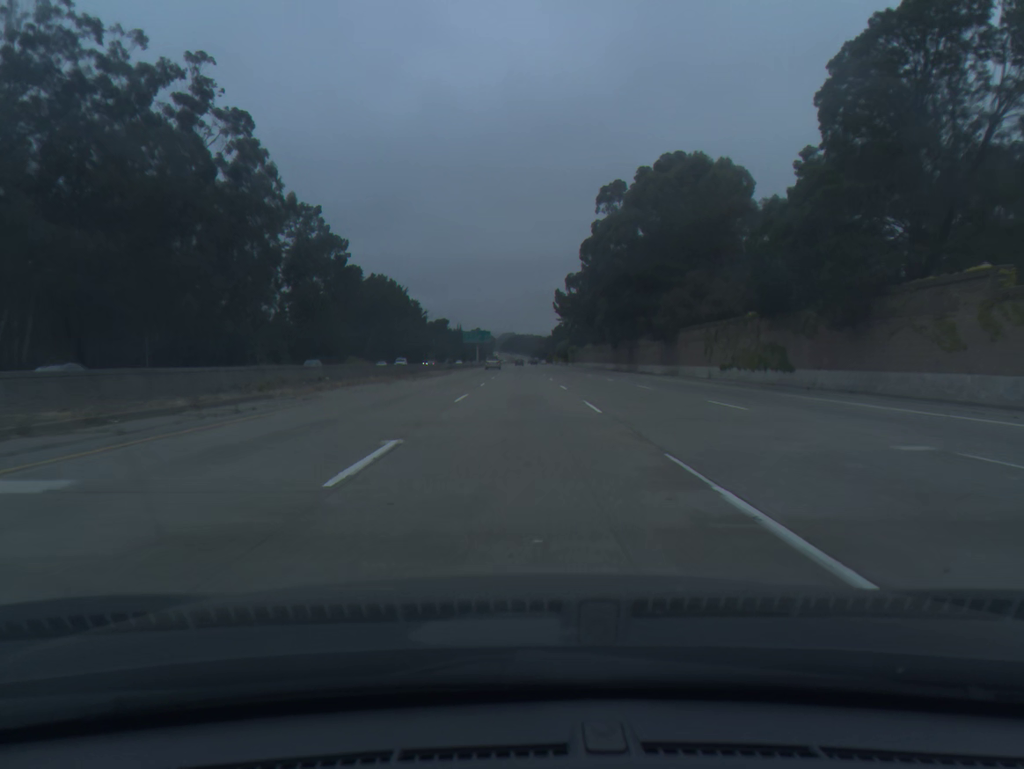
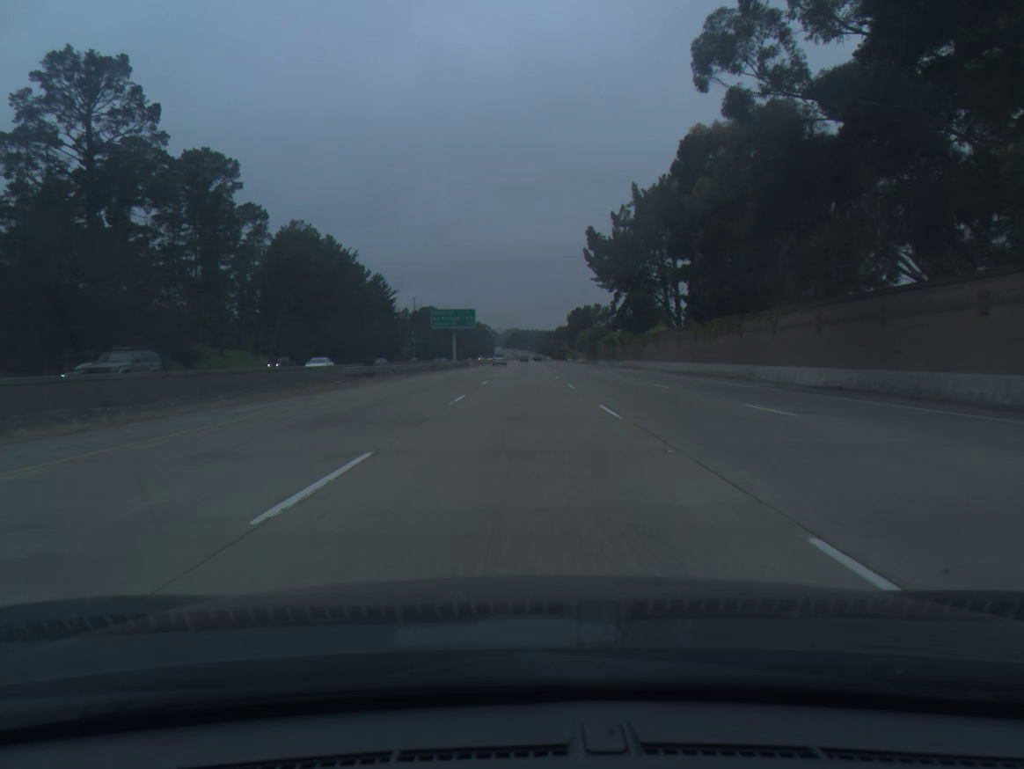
(+0.1, +75.1) m; 0°
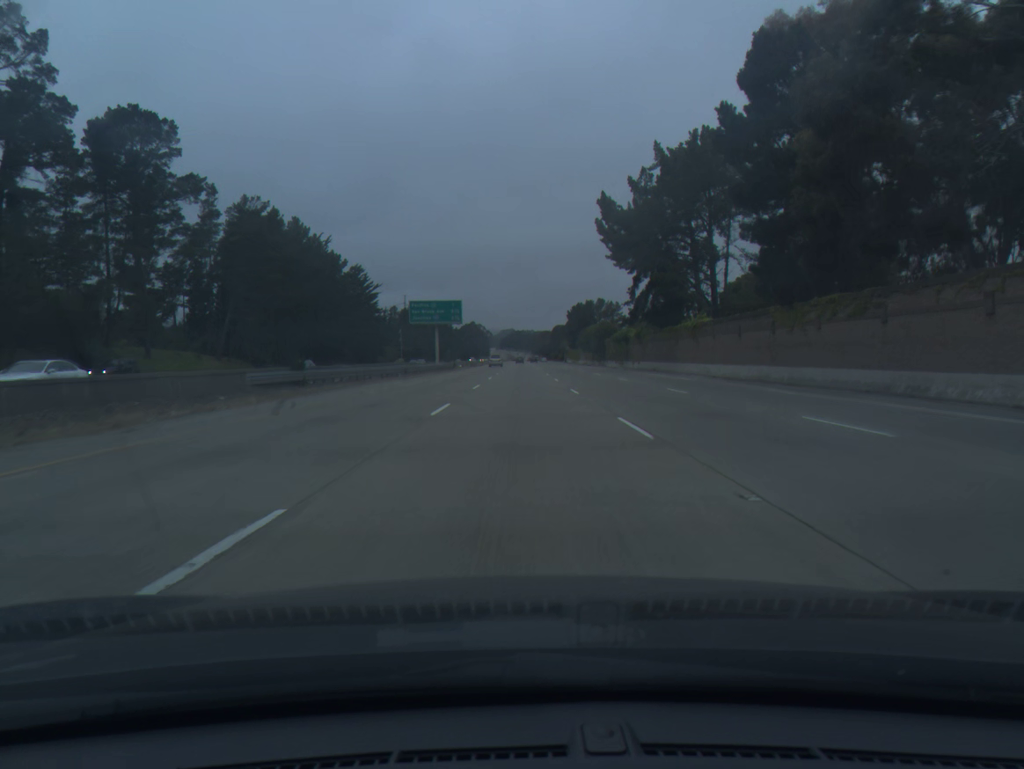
(0.0, +18.8) m; 0°
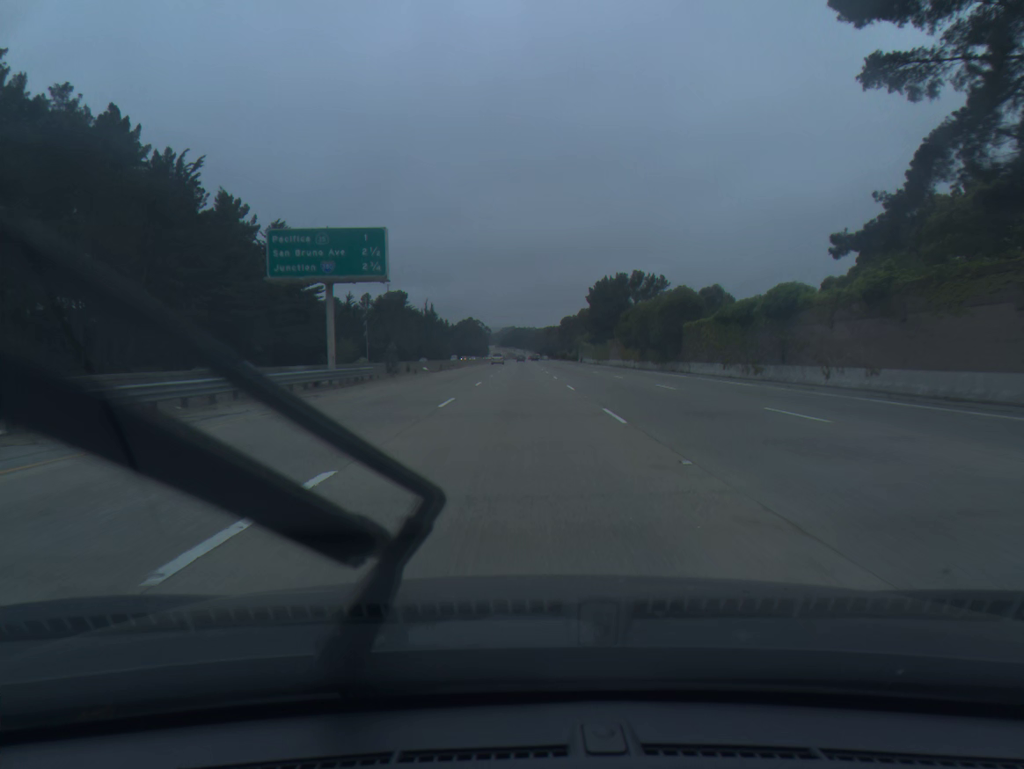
(+0.2, +56.3) m; 0°
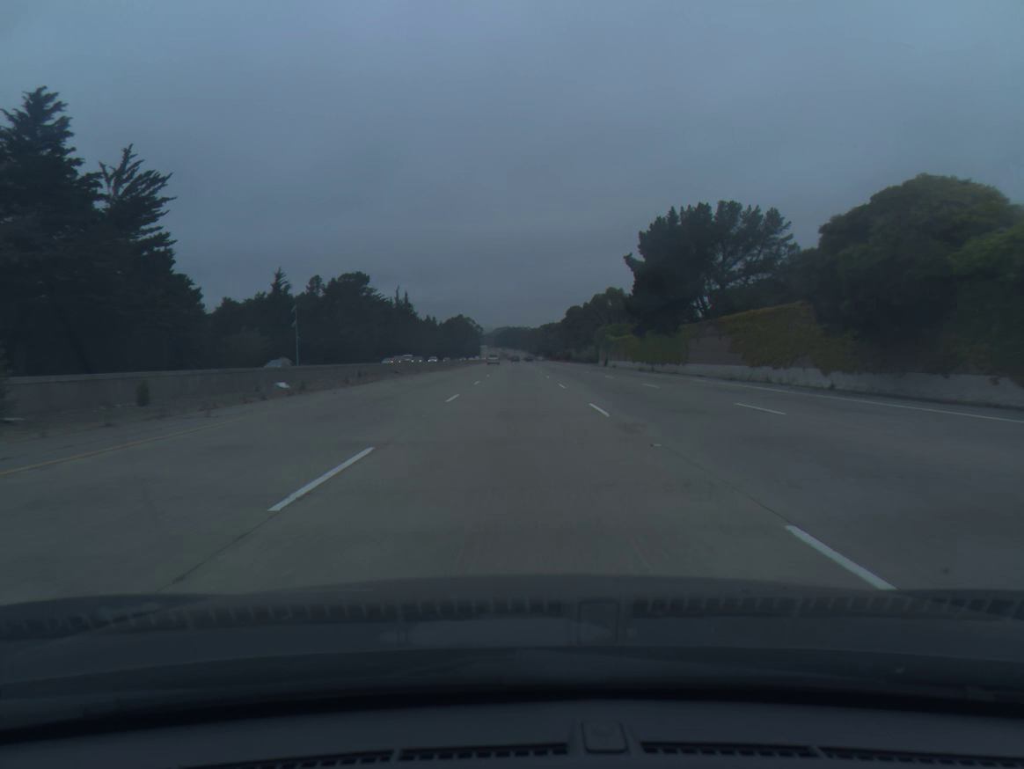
(+0.1, +56.2) m; 0°
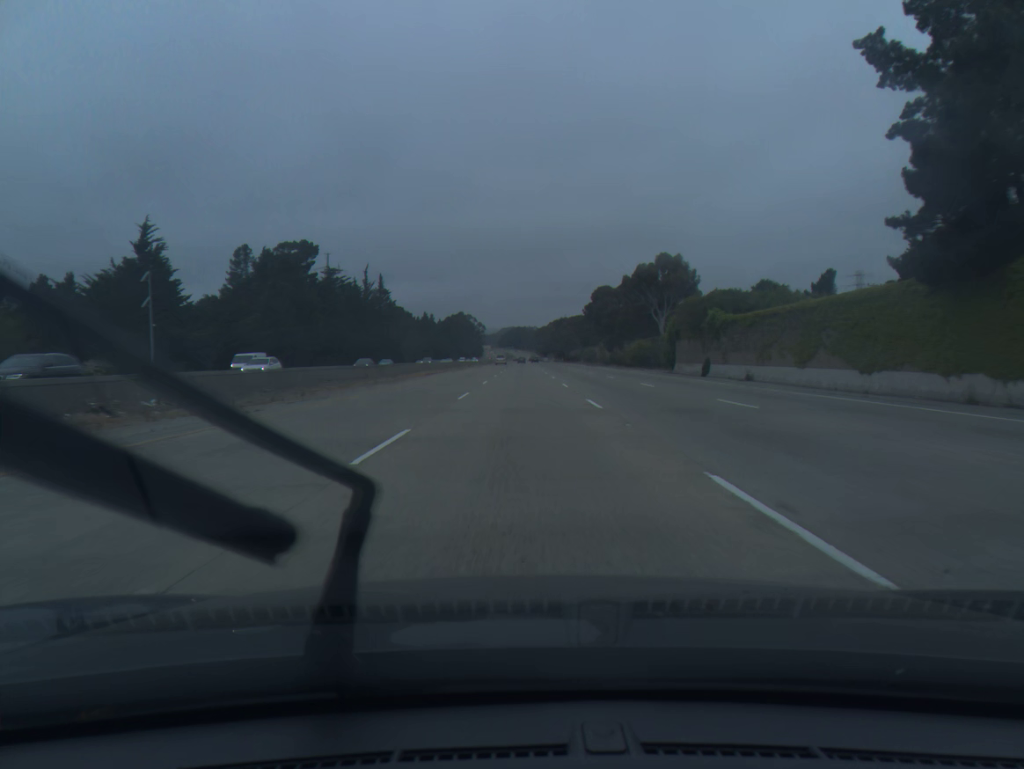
(-0.2, +56.1) m; 0°
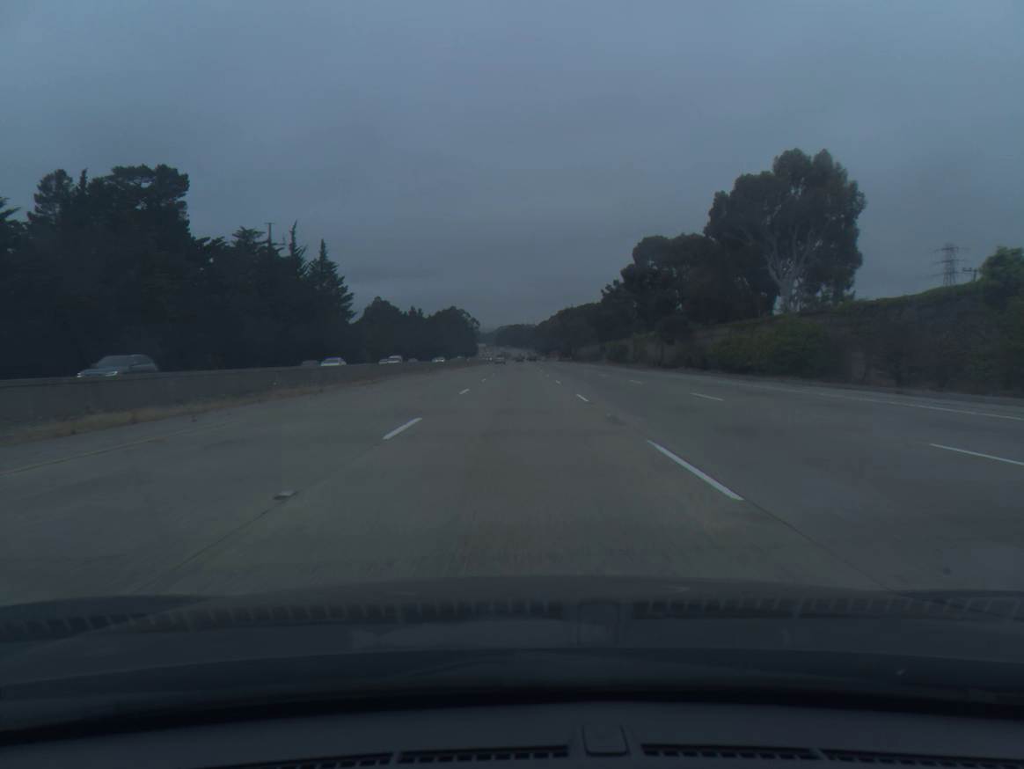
(+0.3, +56.0) m; 0°
